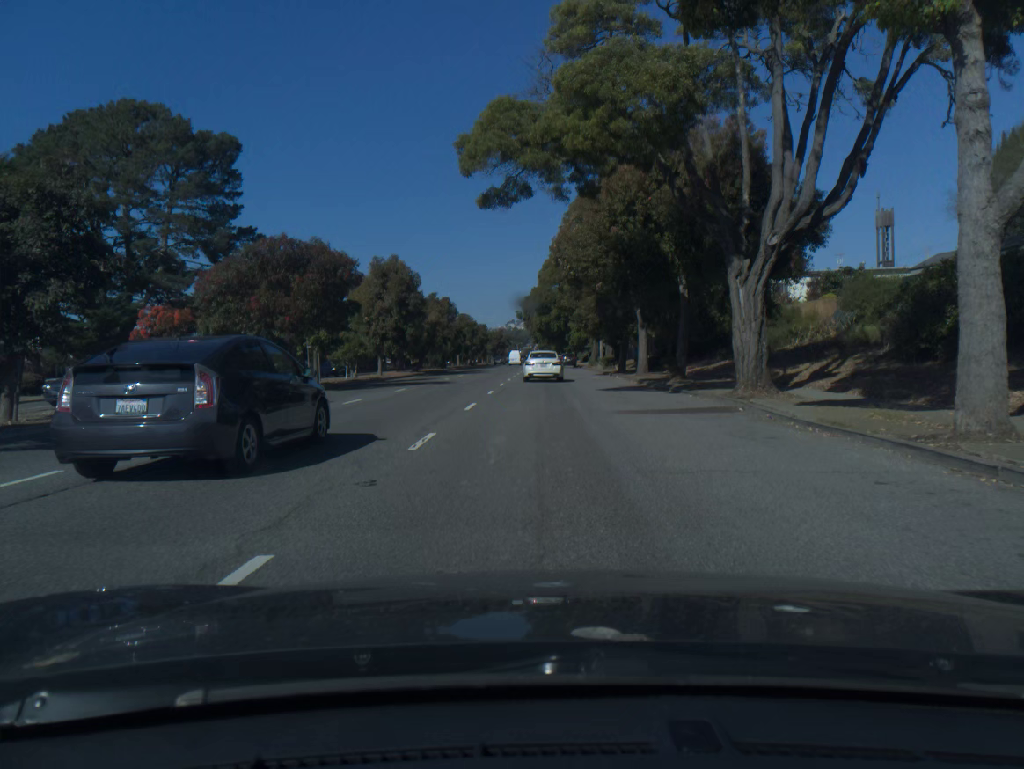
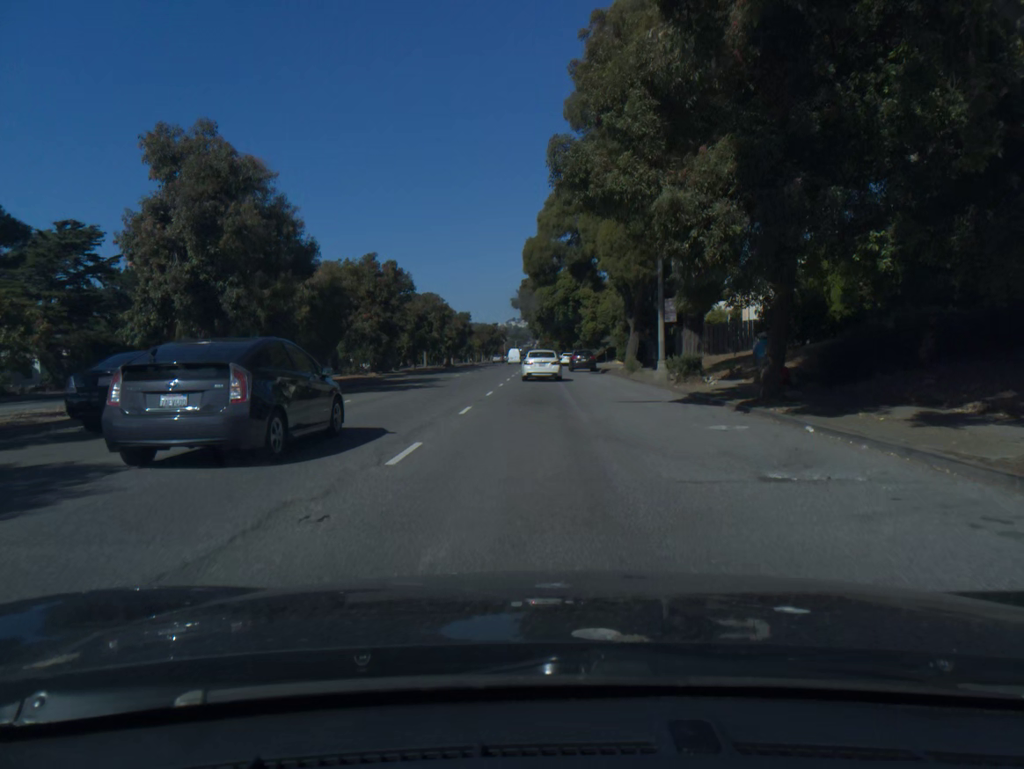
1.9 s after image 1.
(0.0, +30.9) m; 0°
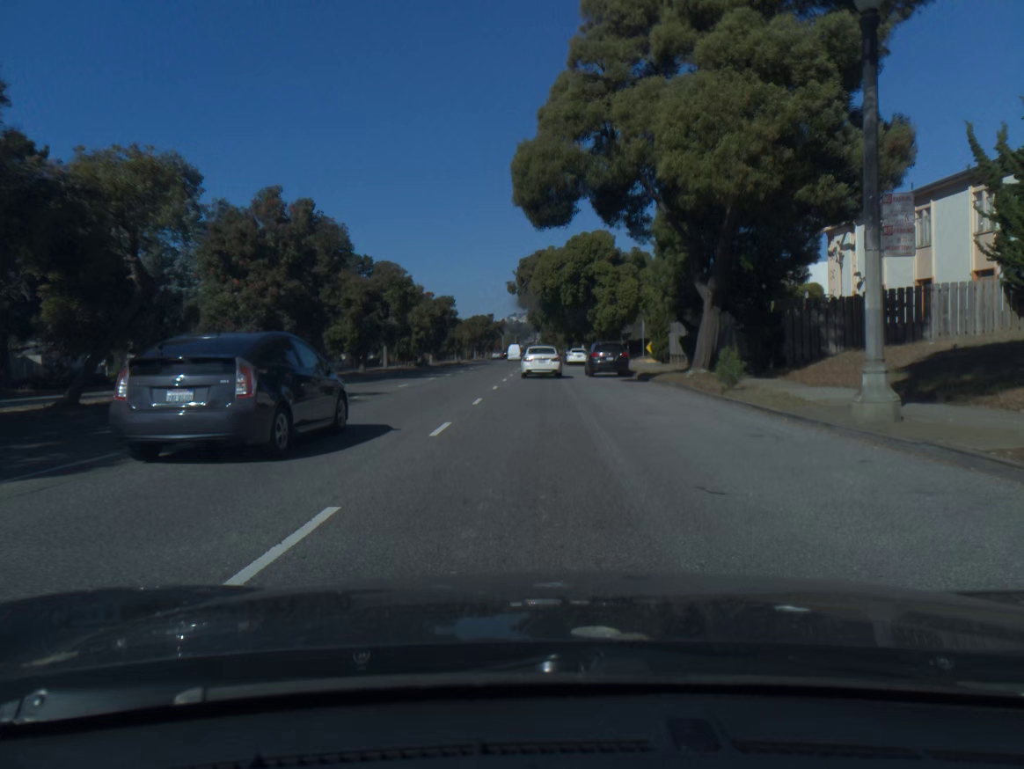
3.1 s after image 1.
(0.0, +19.6) m; 0°
